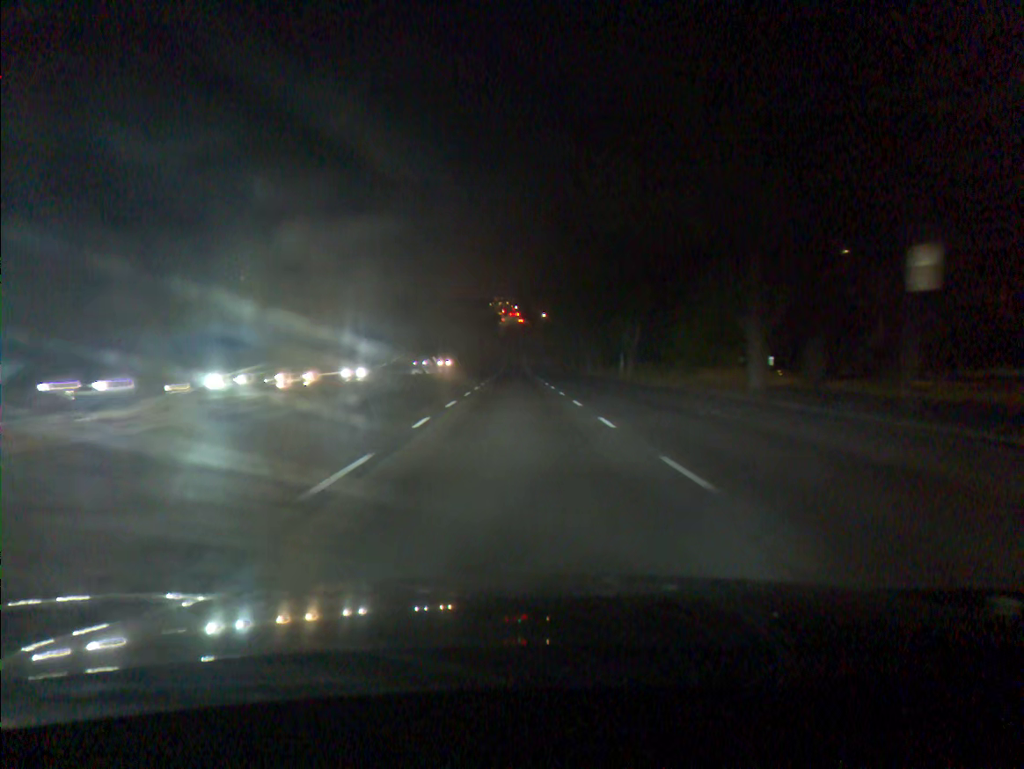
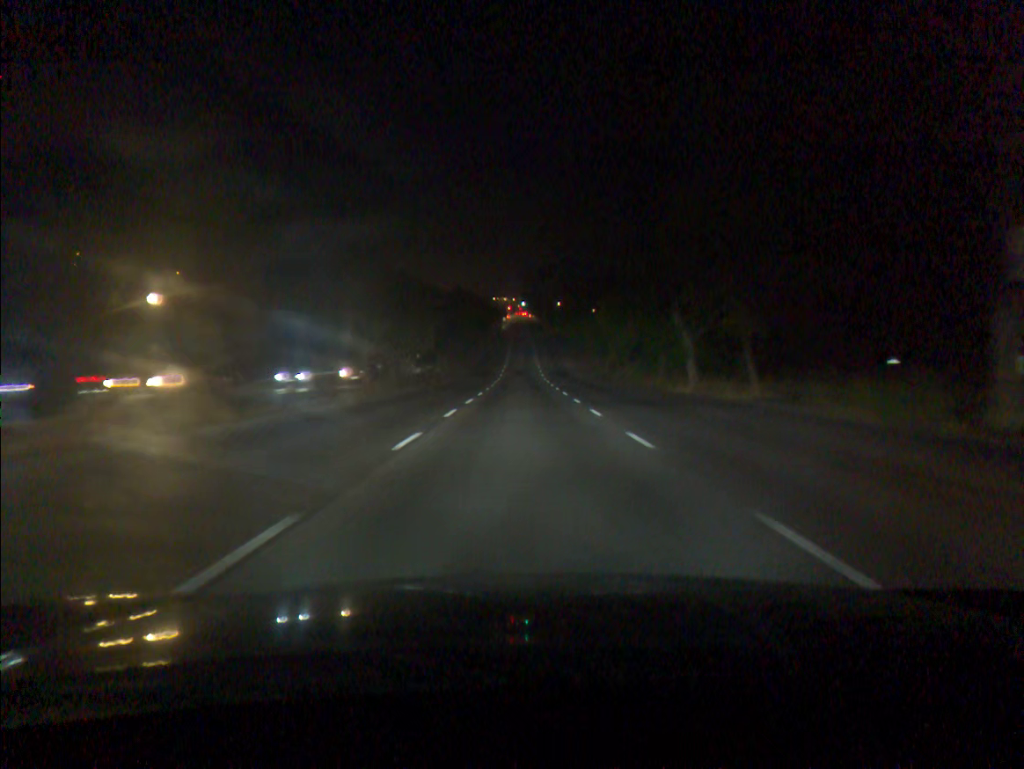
(-0.3, +46.7) m; 0°
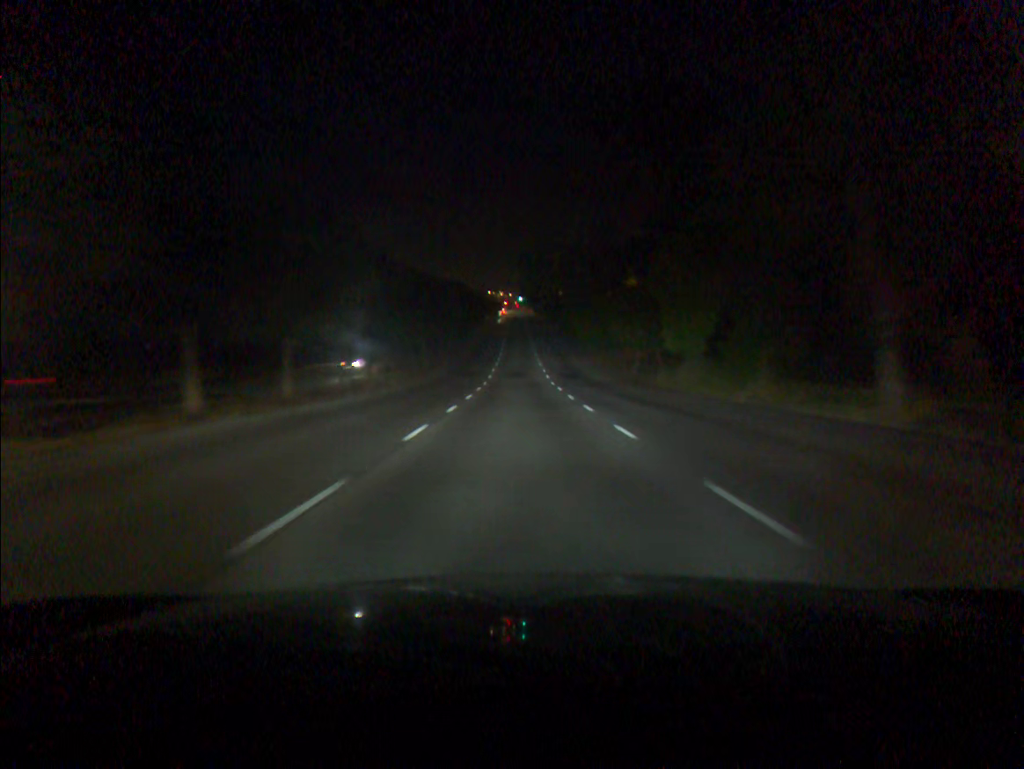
(0.0, +20.2) m; 0°
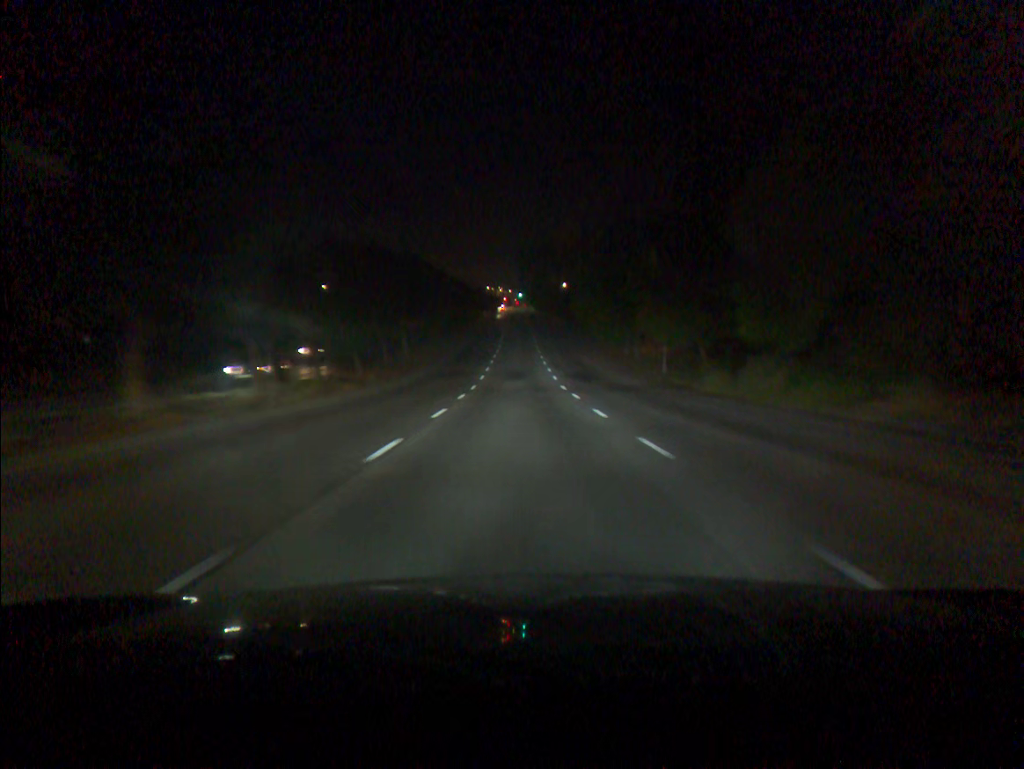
(0.0, +10.4) m; 0°
